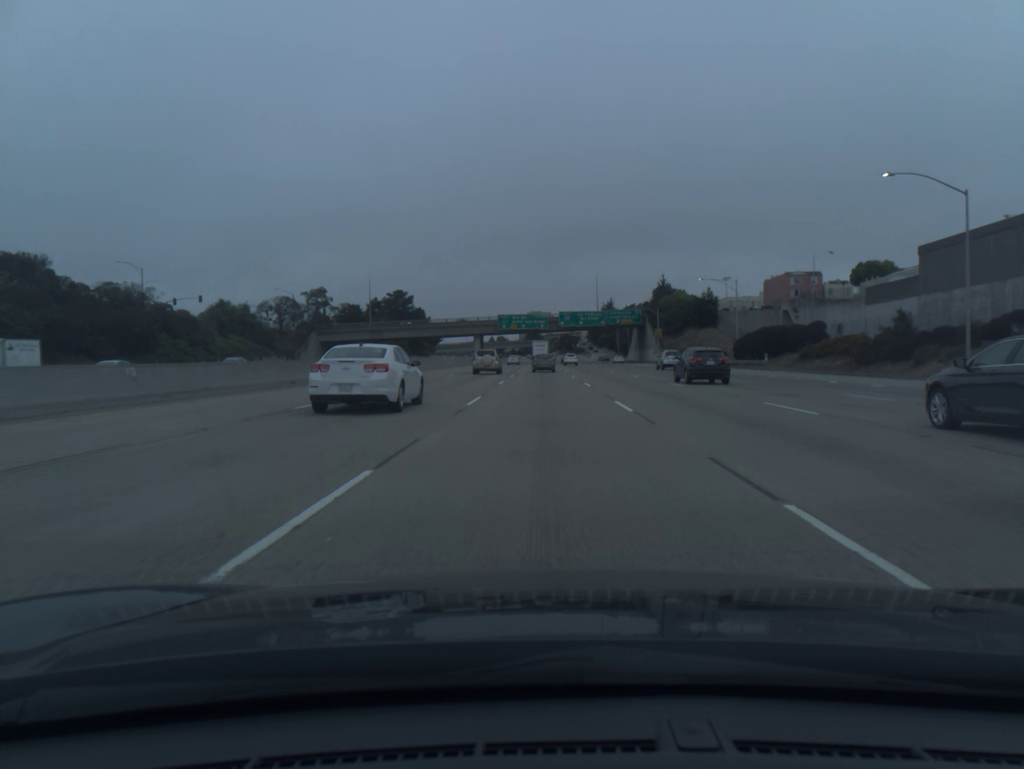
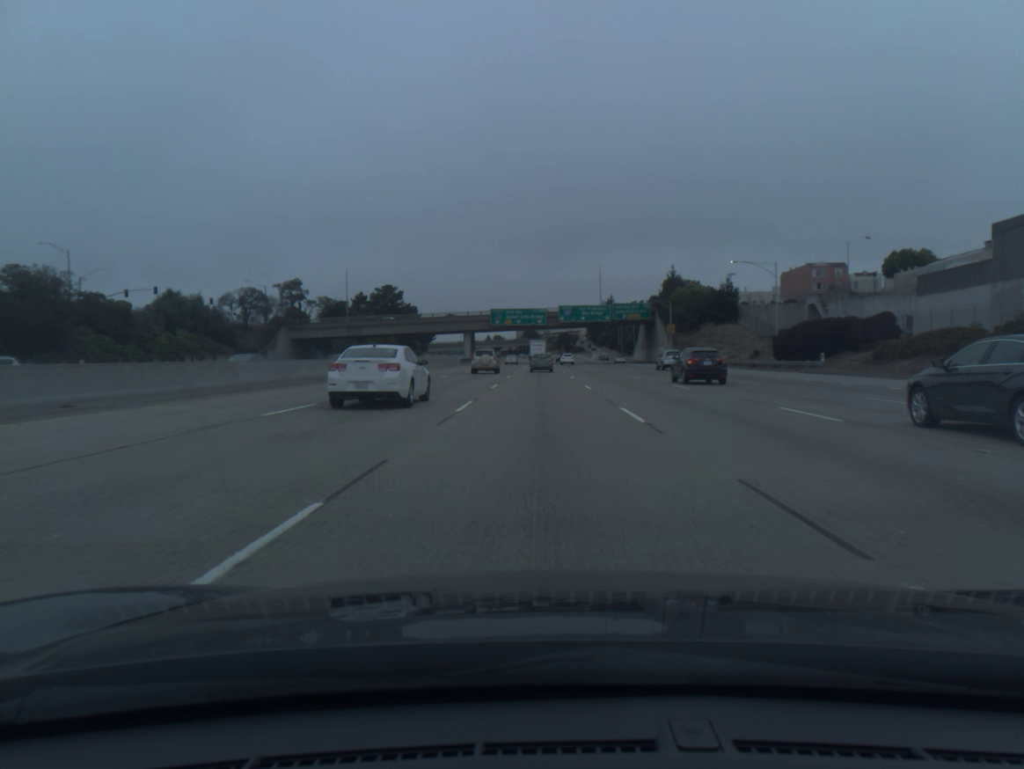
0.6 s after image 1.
(0.0, +16.3) m; 0°
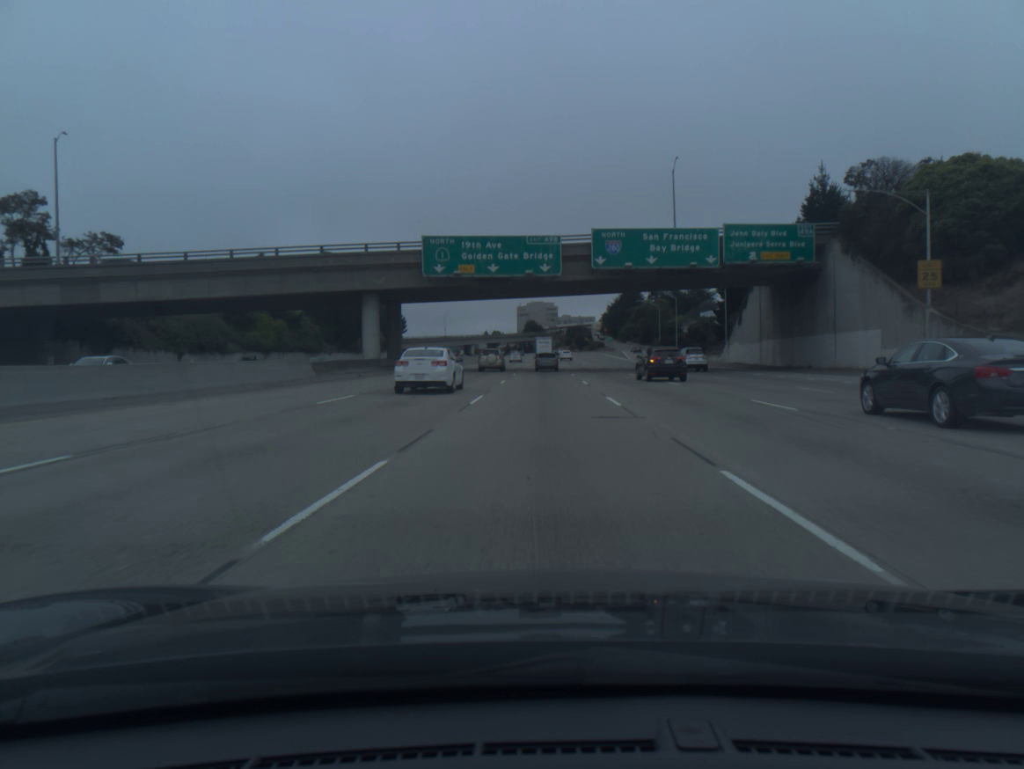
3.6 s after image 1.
(-0.1, +81.5) m; 0°
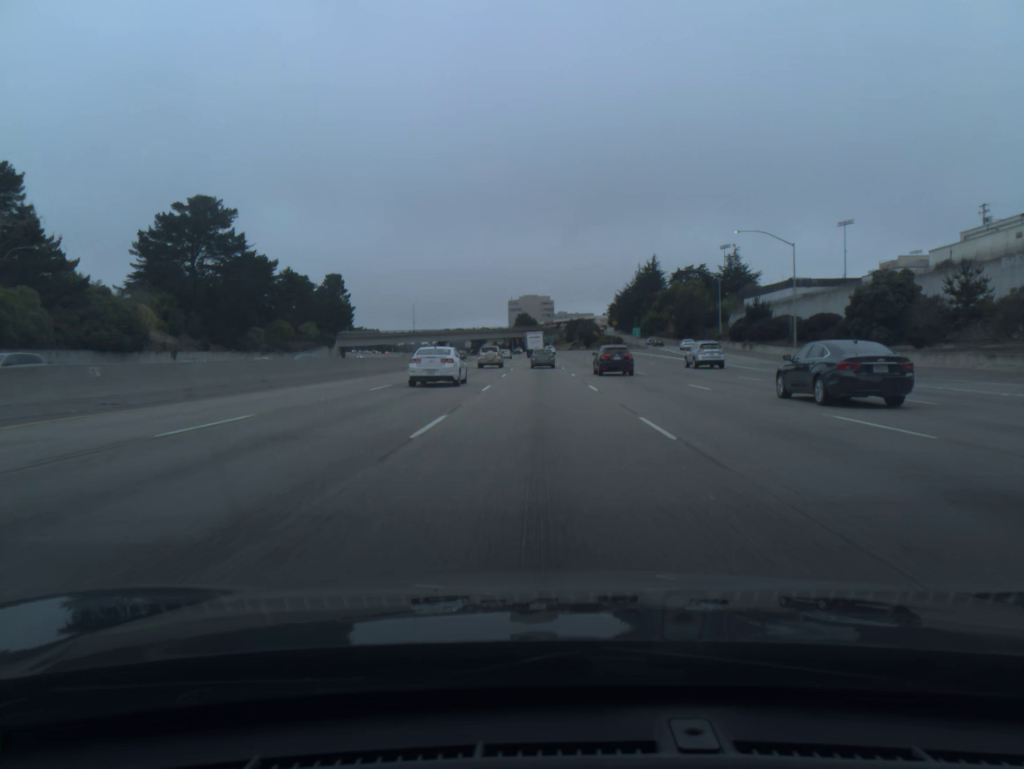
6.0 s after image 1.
(+0.1, +65.0) m; 0°
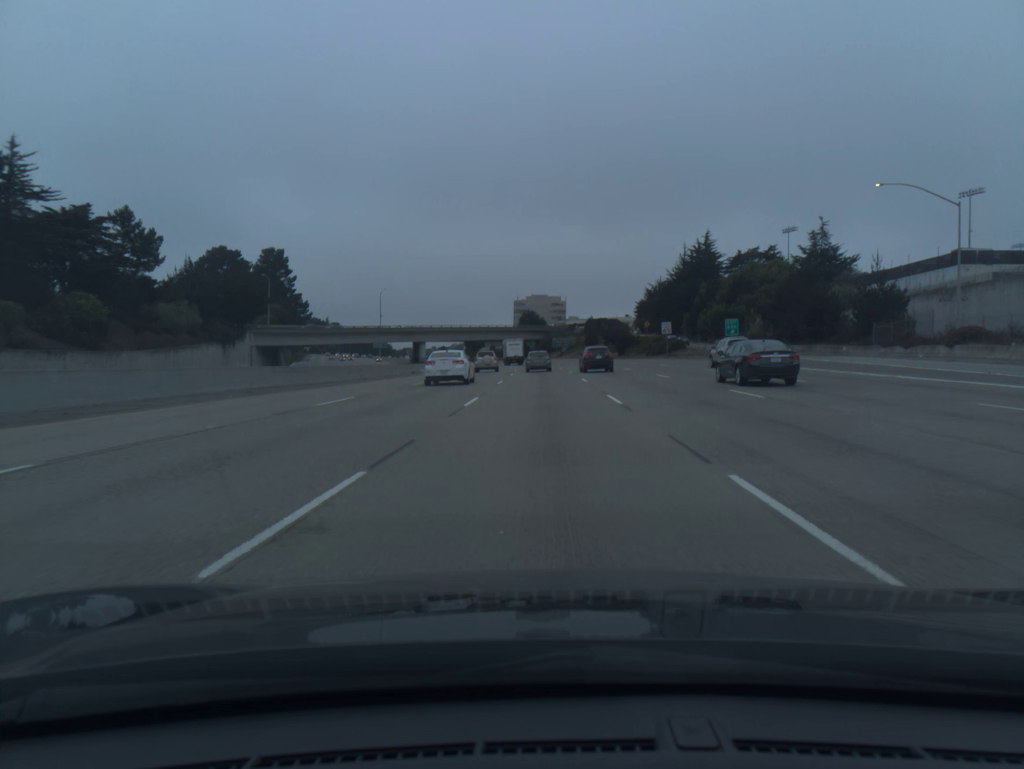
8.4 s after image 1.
(-0.2, +64.1) m; -1°
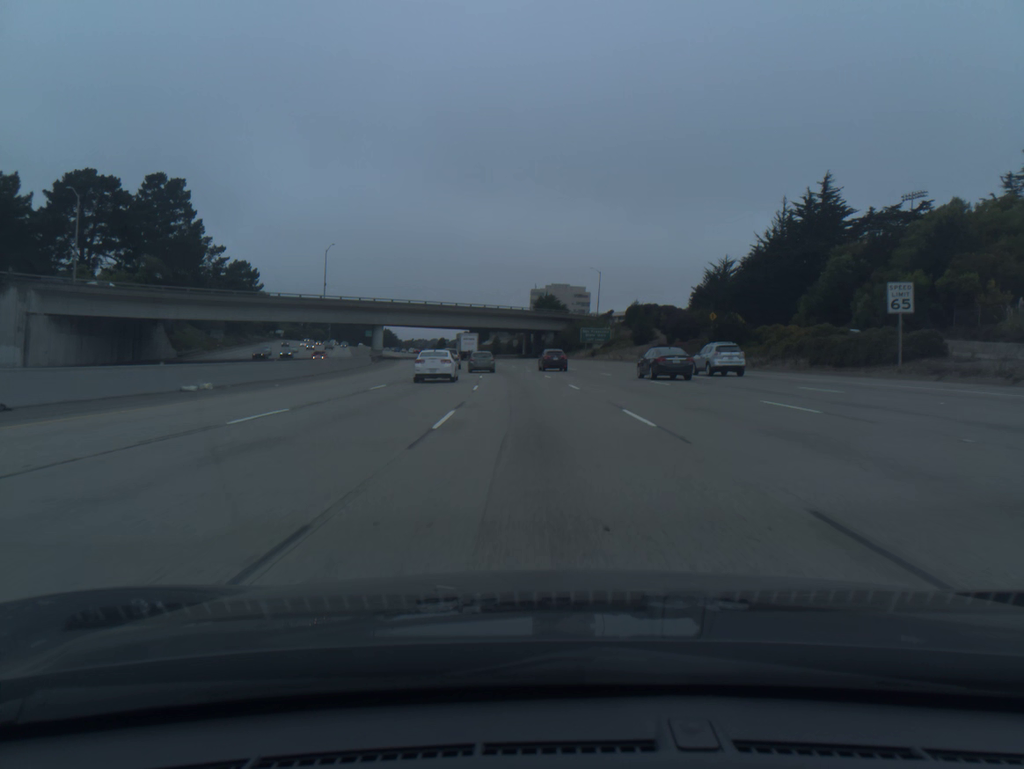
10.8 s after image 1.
(-0.3, +62.5) m; -1°
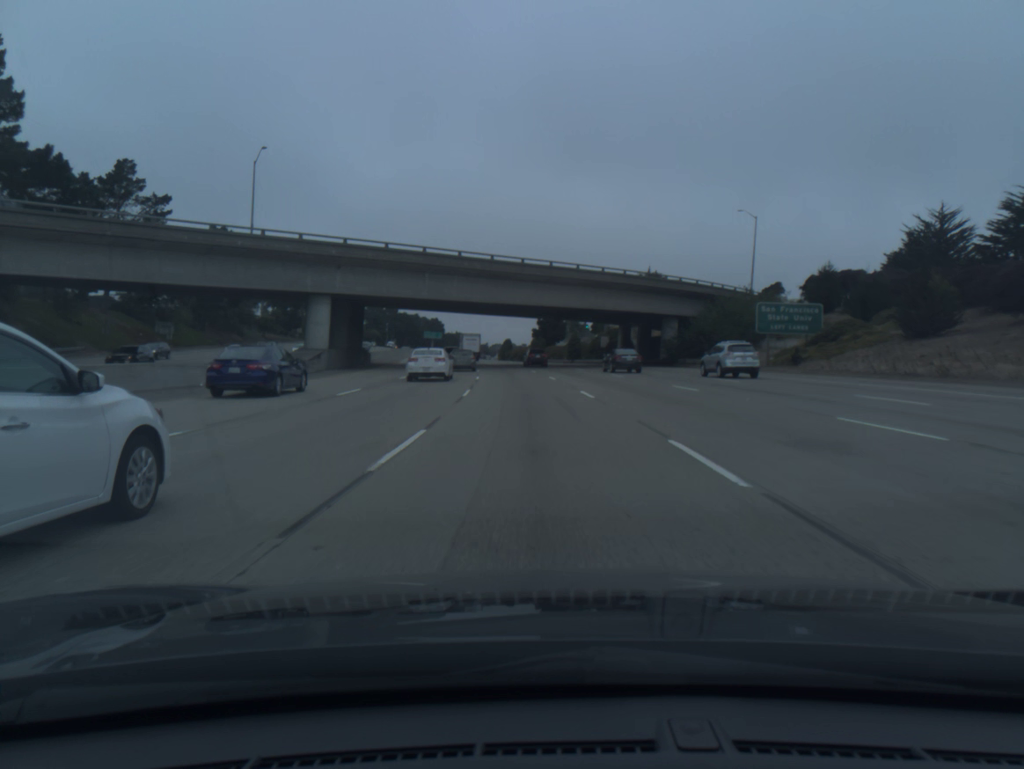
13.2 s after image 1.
(-3.1, +62.2) m; -6°
